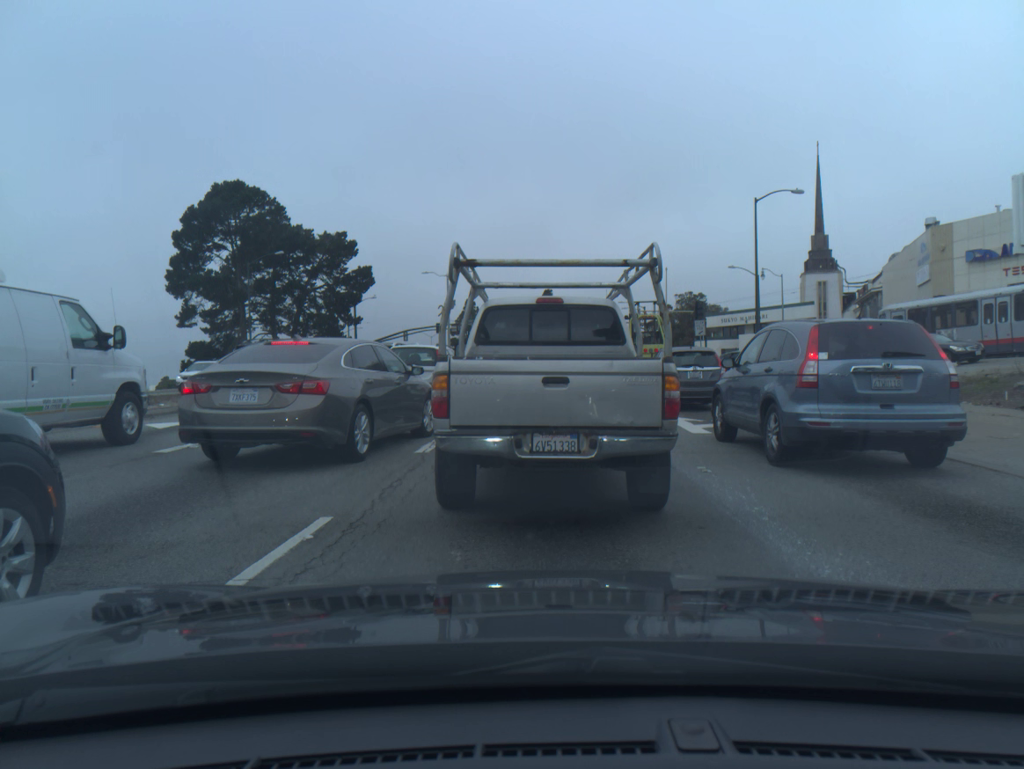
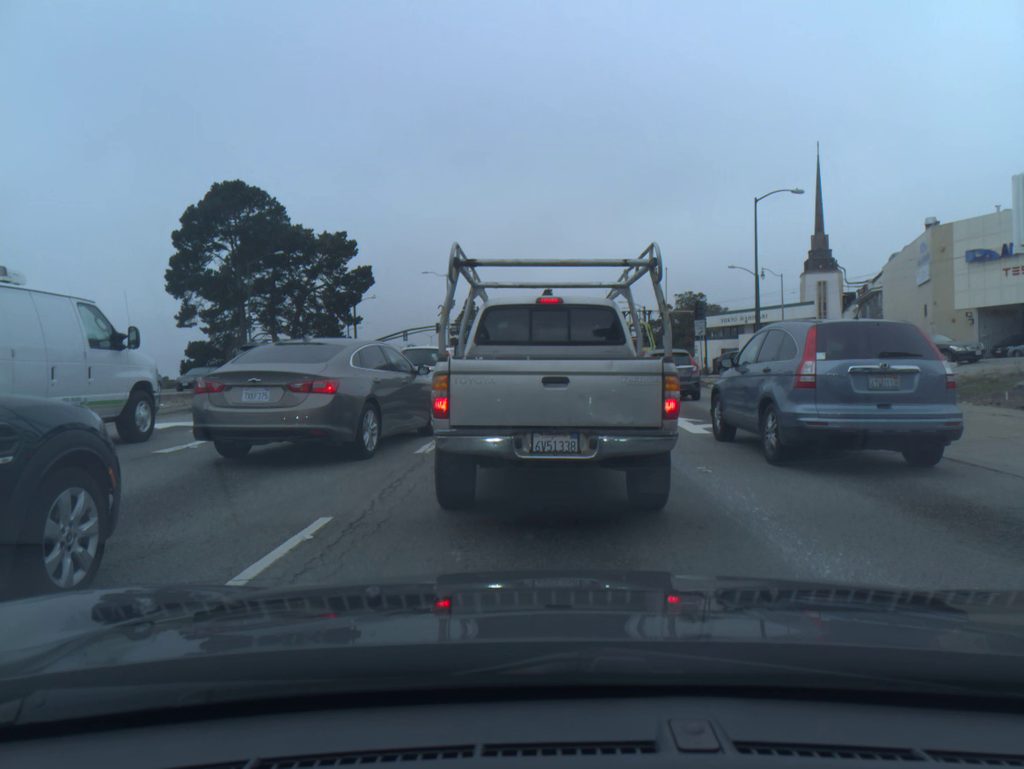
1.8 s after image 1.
(-0.2, 0.0) m; 0°
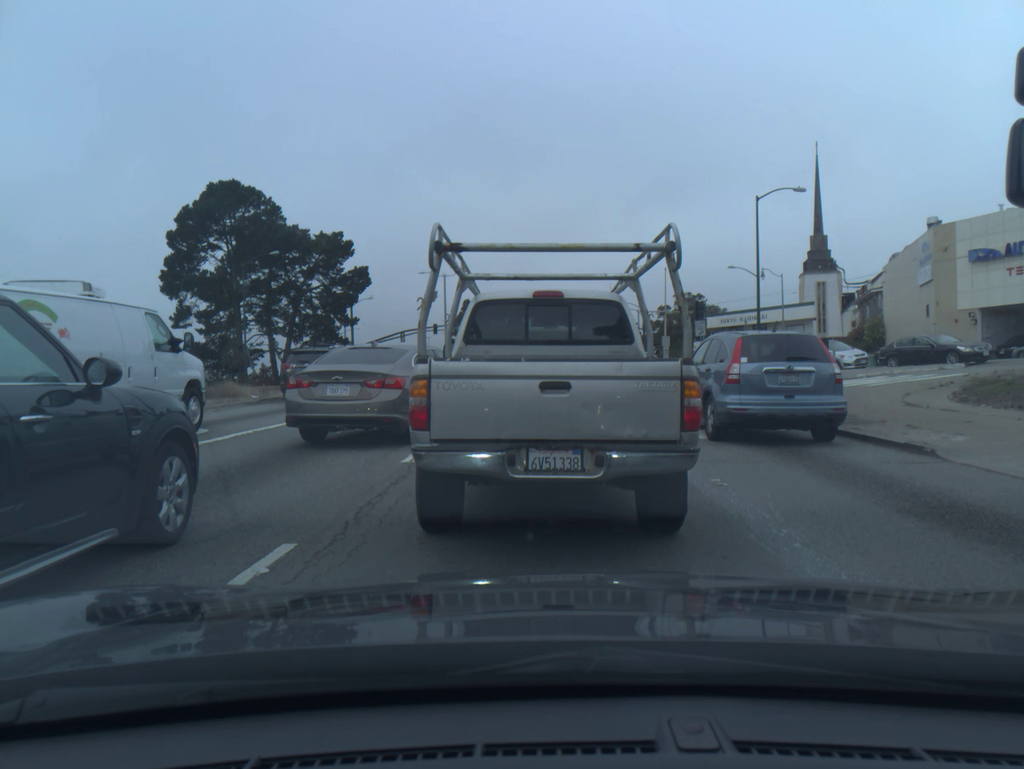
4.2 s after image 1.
(-0.1, +0.7) m; -1°
